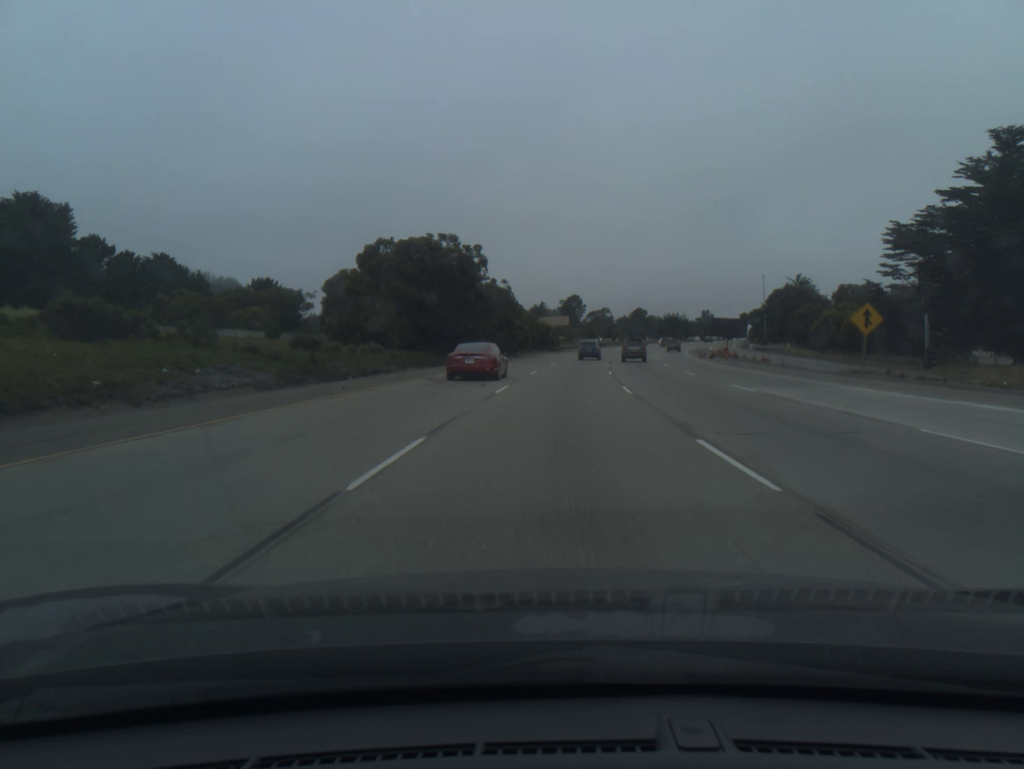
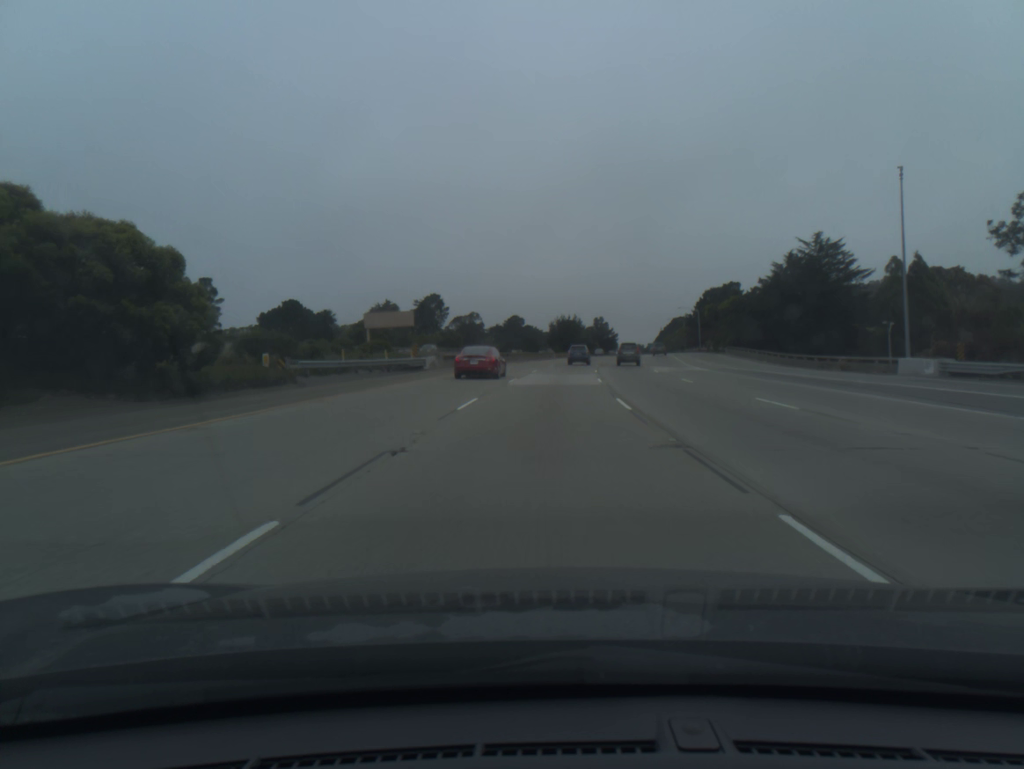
(+7.6, +92.0) m; +9°
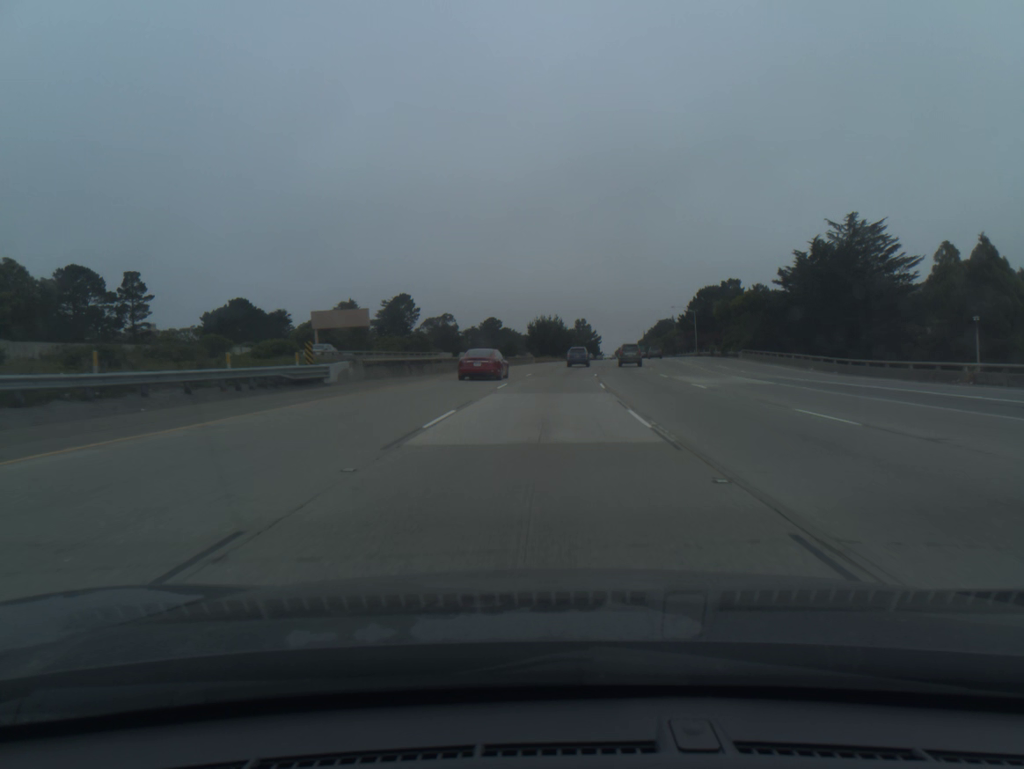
(+0.3, +18.4) m; +2°
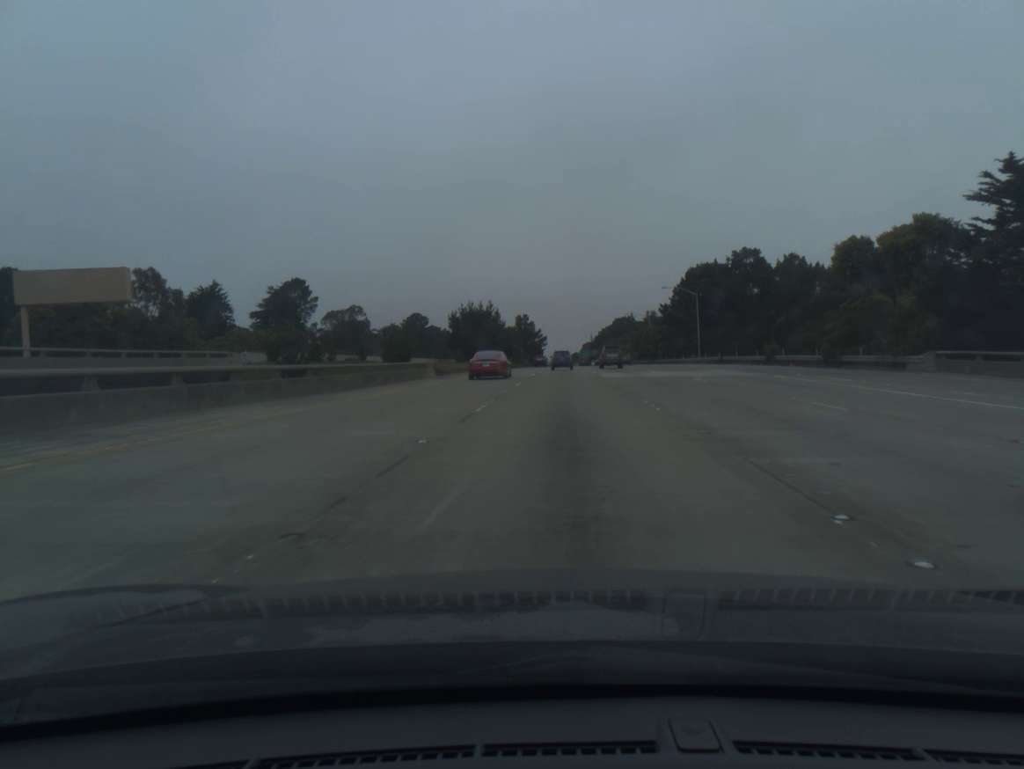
(+2.0, +55.0) m; +4°
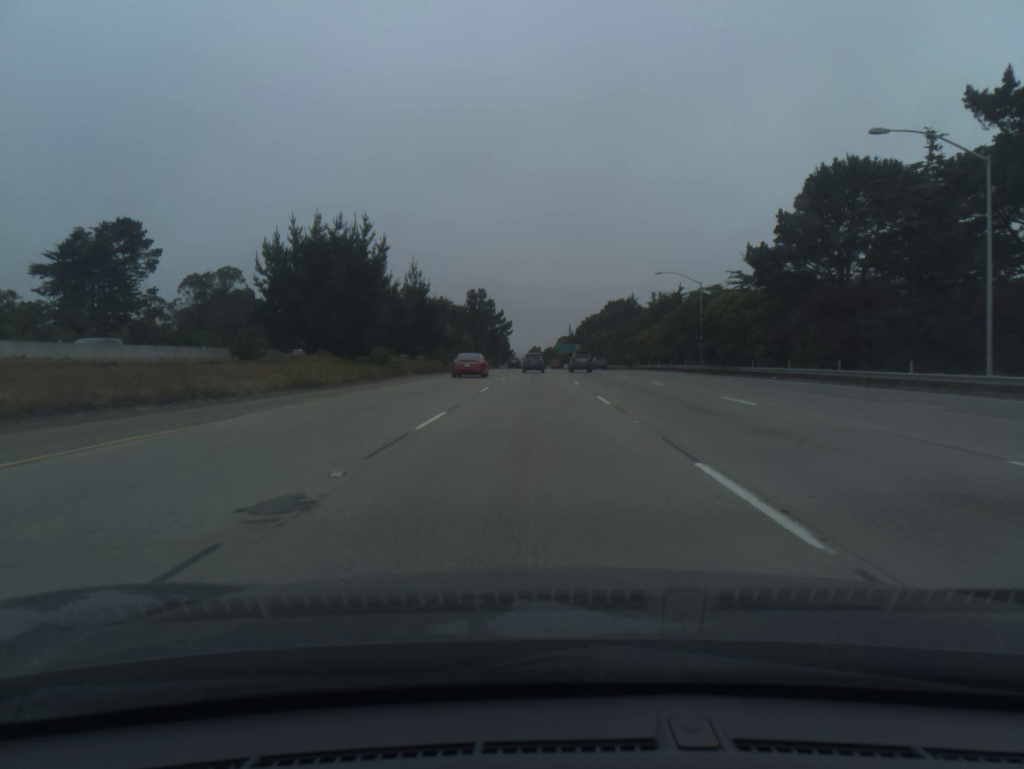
(+2.5, +73.3) m; +2°
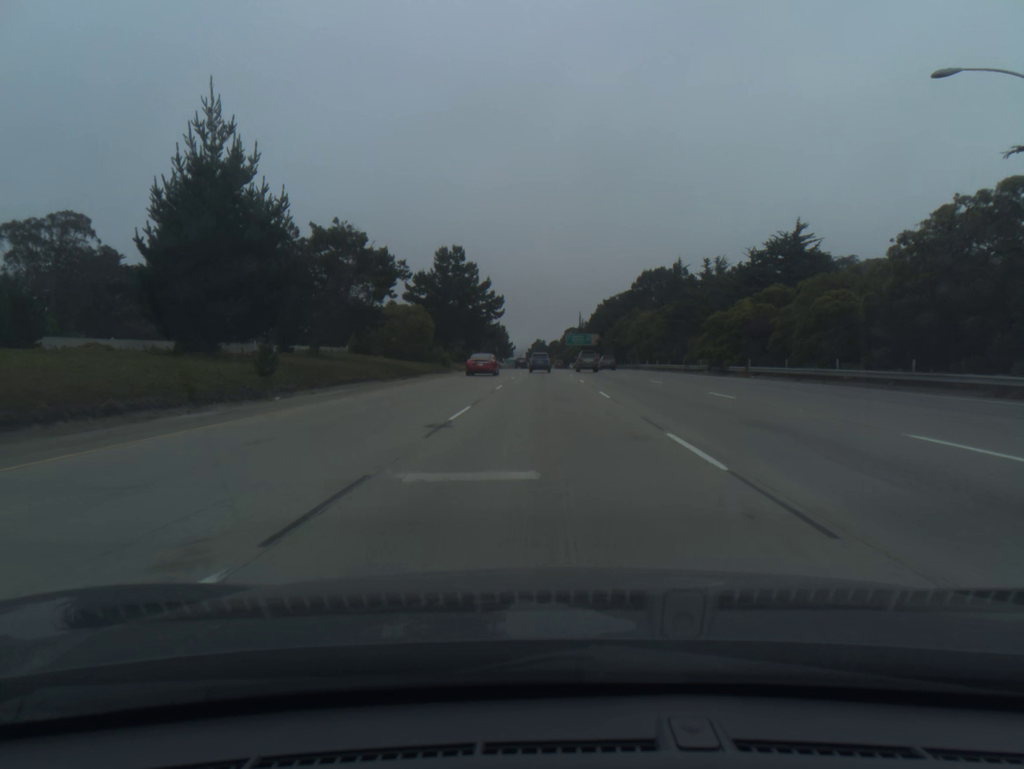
(-0.3, +55.1) m; 0°
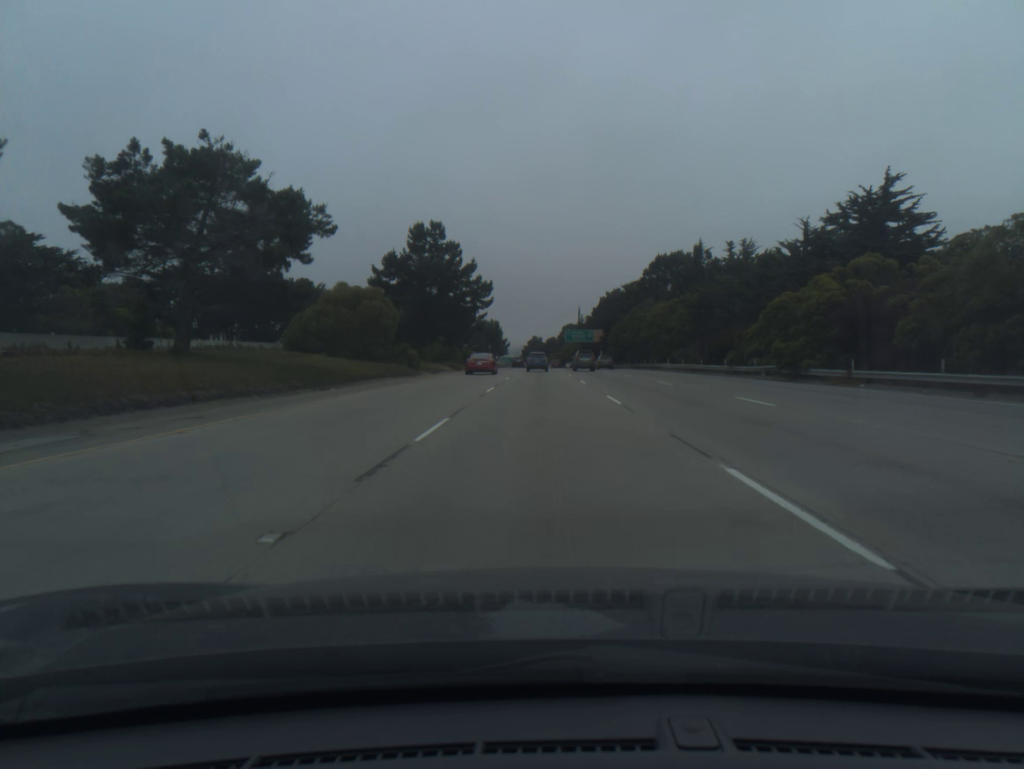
(+0.1, +18.4) m; 0°
